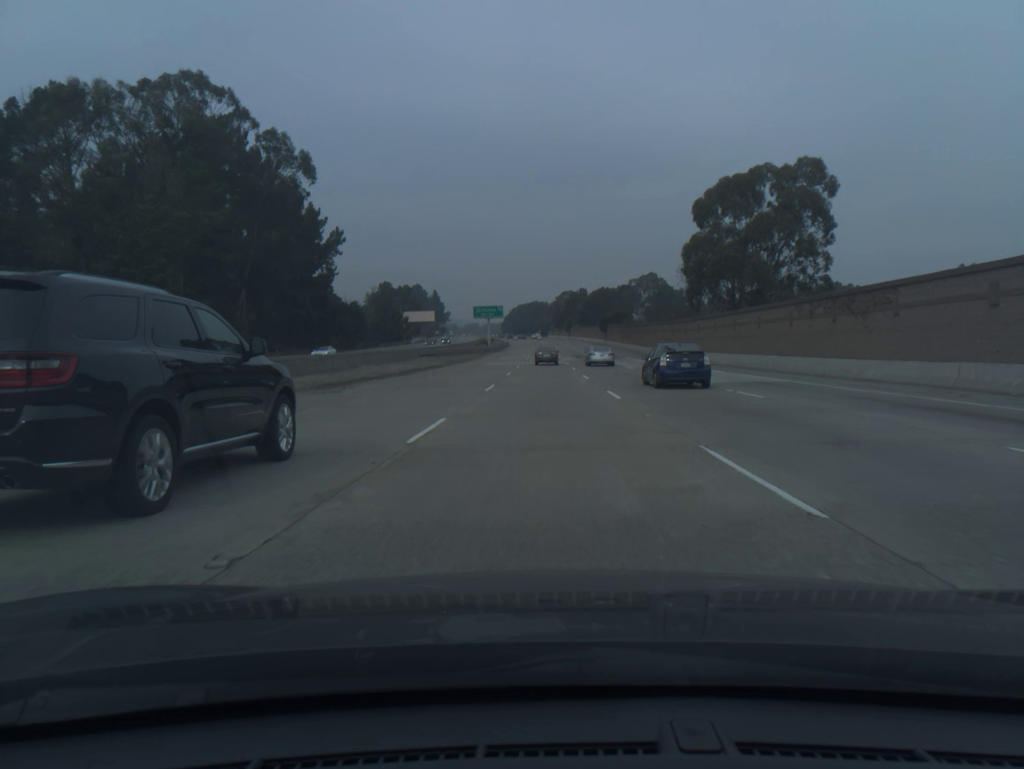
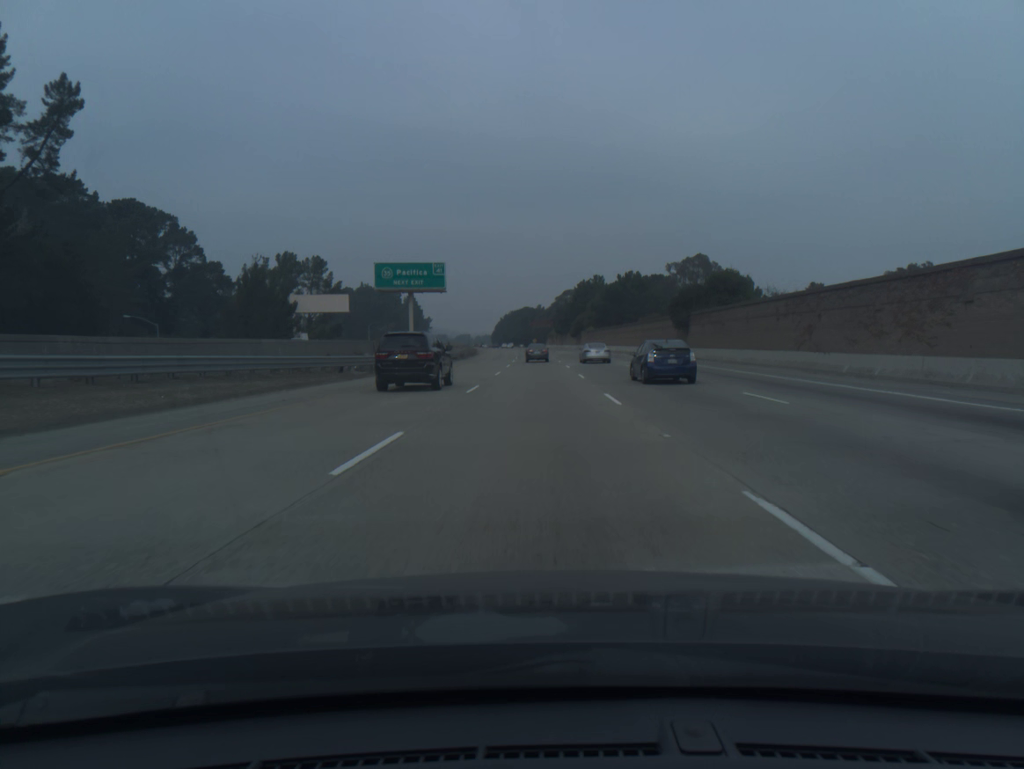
(+0.4, +90.6) m; 0°
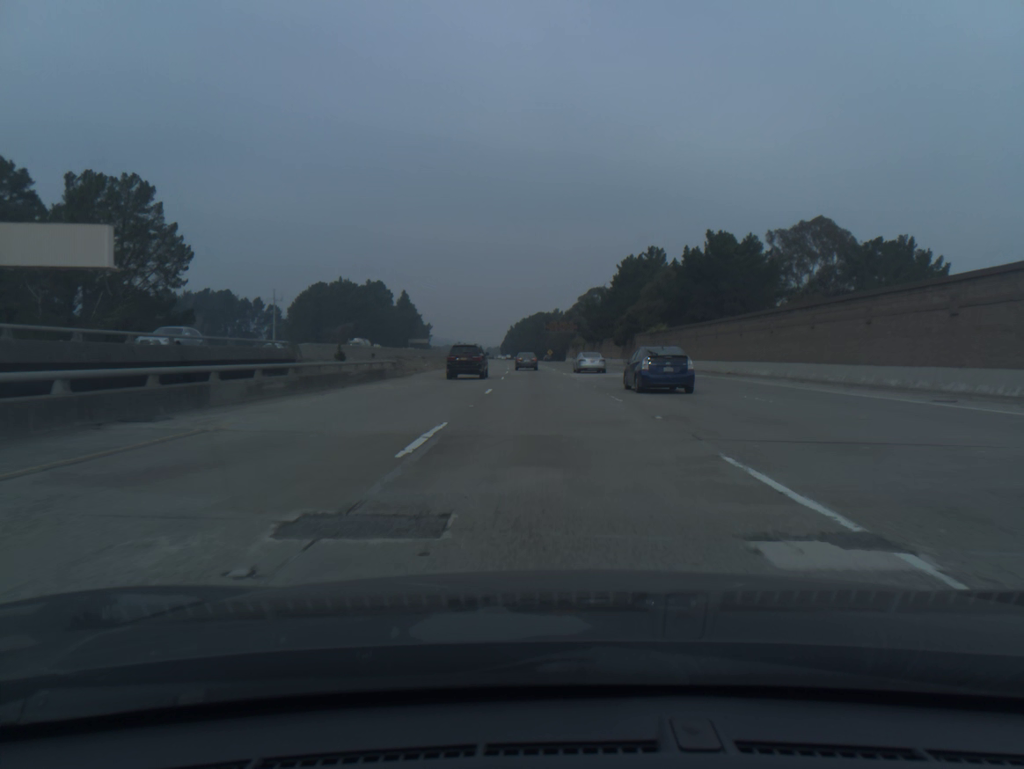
(-0.7, +71.5) m; -1°
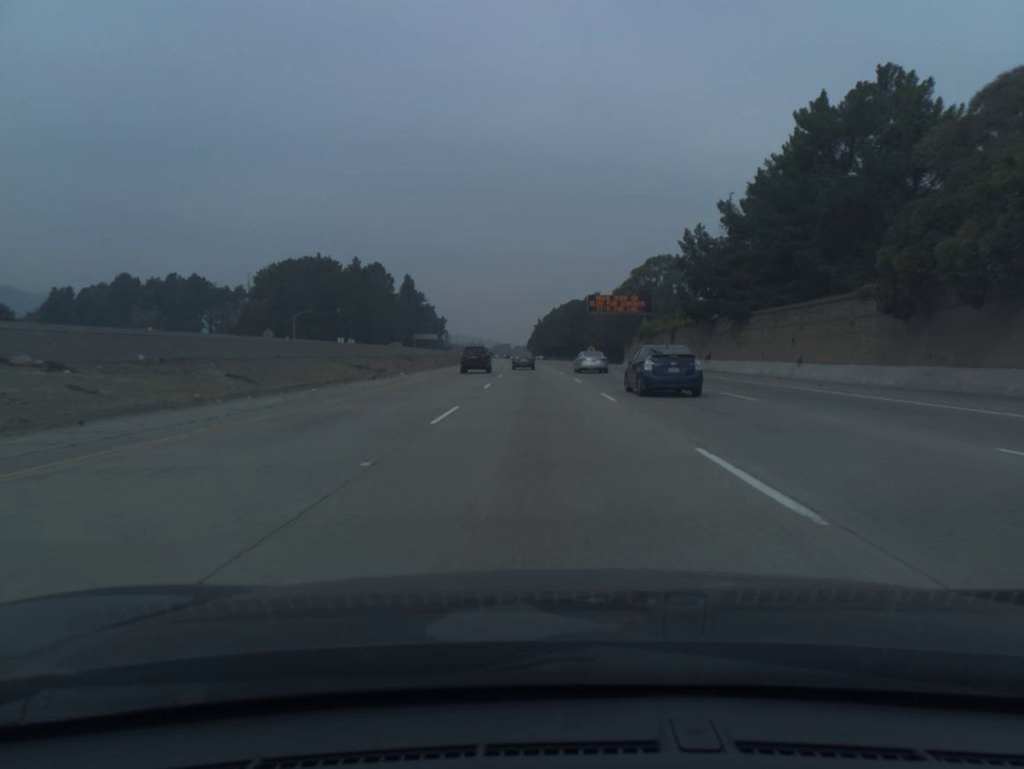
(-1.1, +71.3) m; -2°
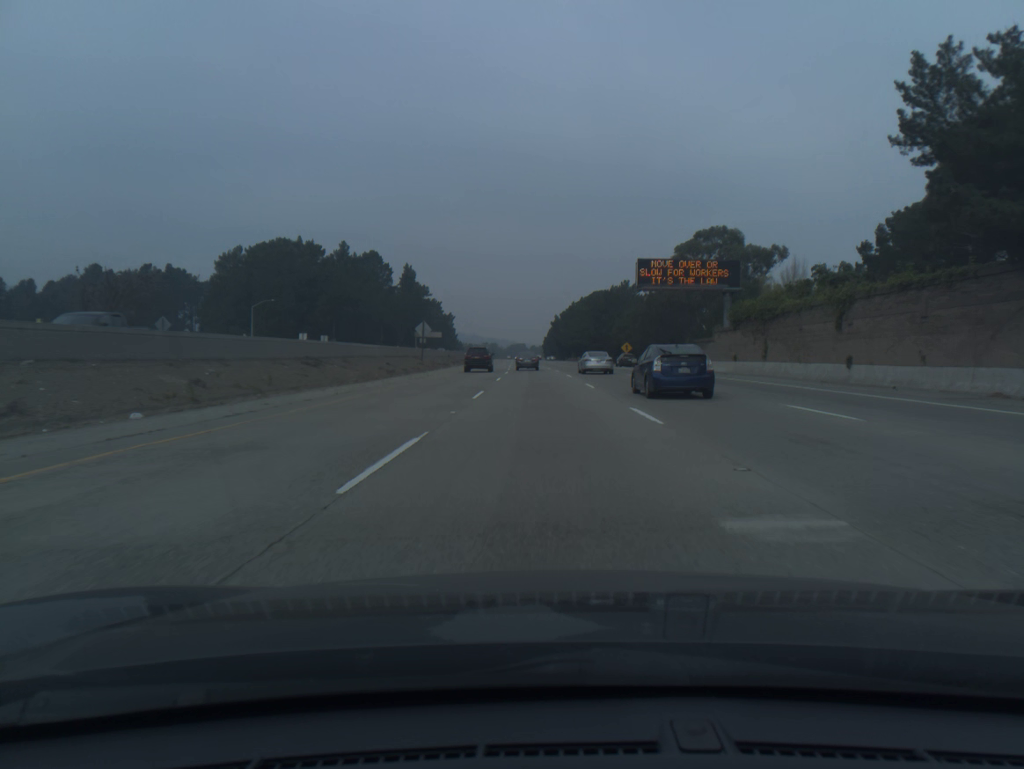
(-0.4, +35.6) m; -1°
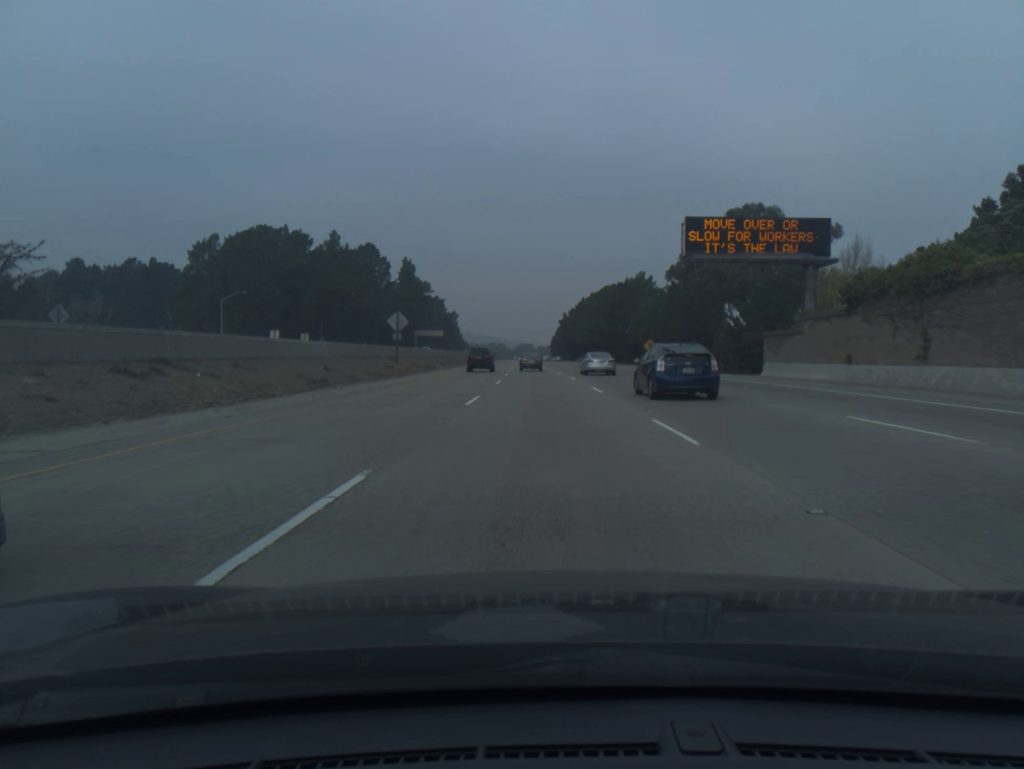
(-0.1, +17.7) m; 0°
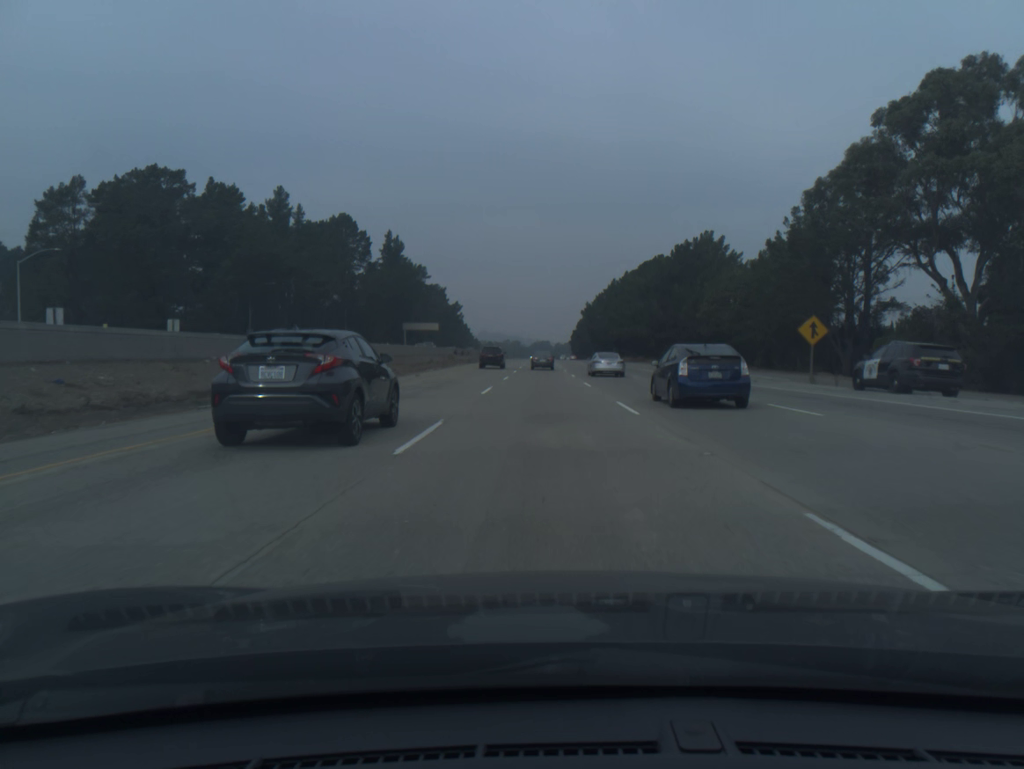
(-0.6, +53.0) m; -1°
